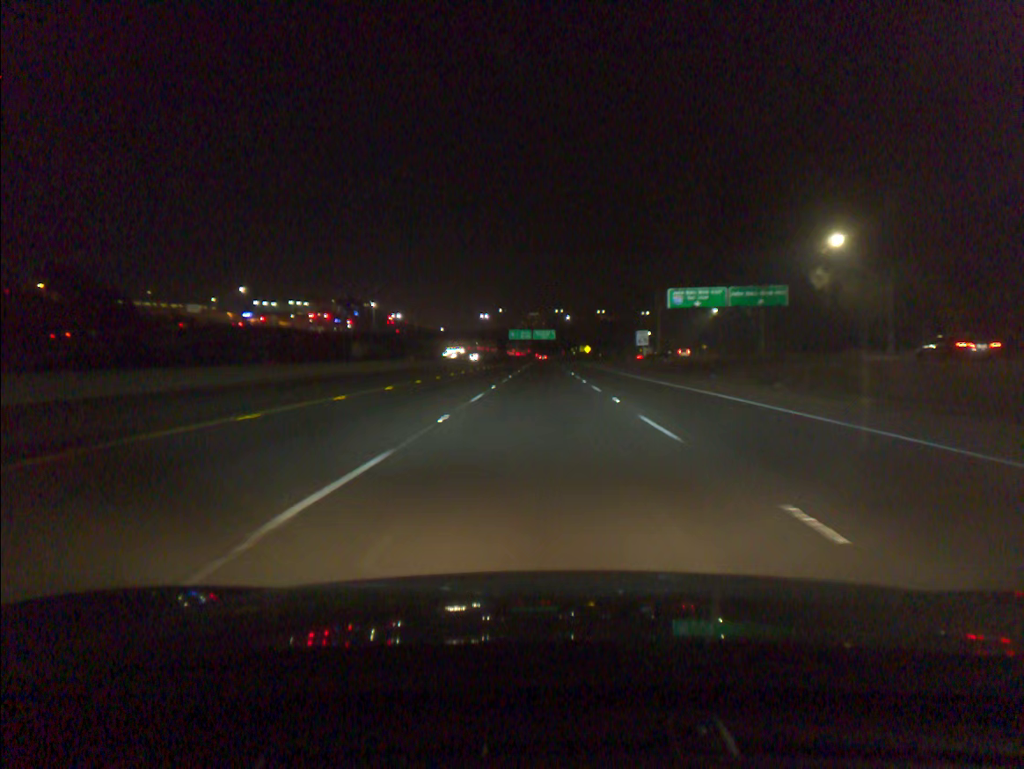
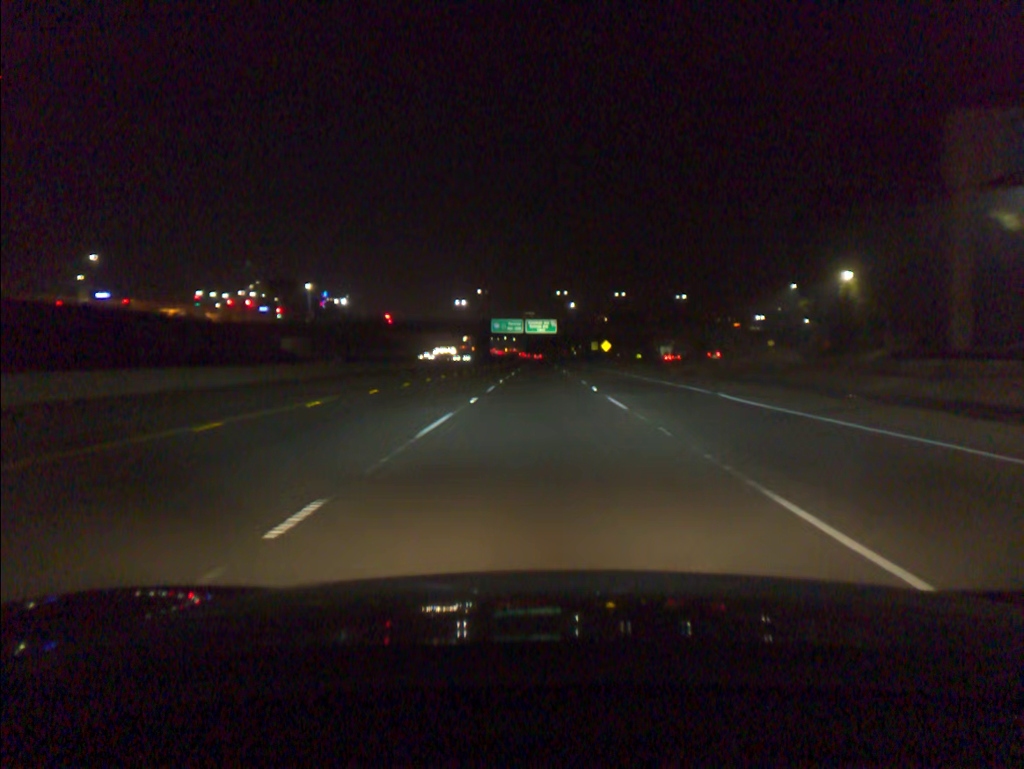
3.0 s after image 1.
(0.0, +67.8) m; 0°
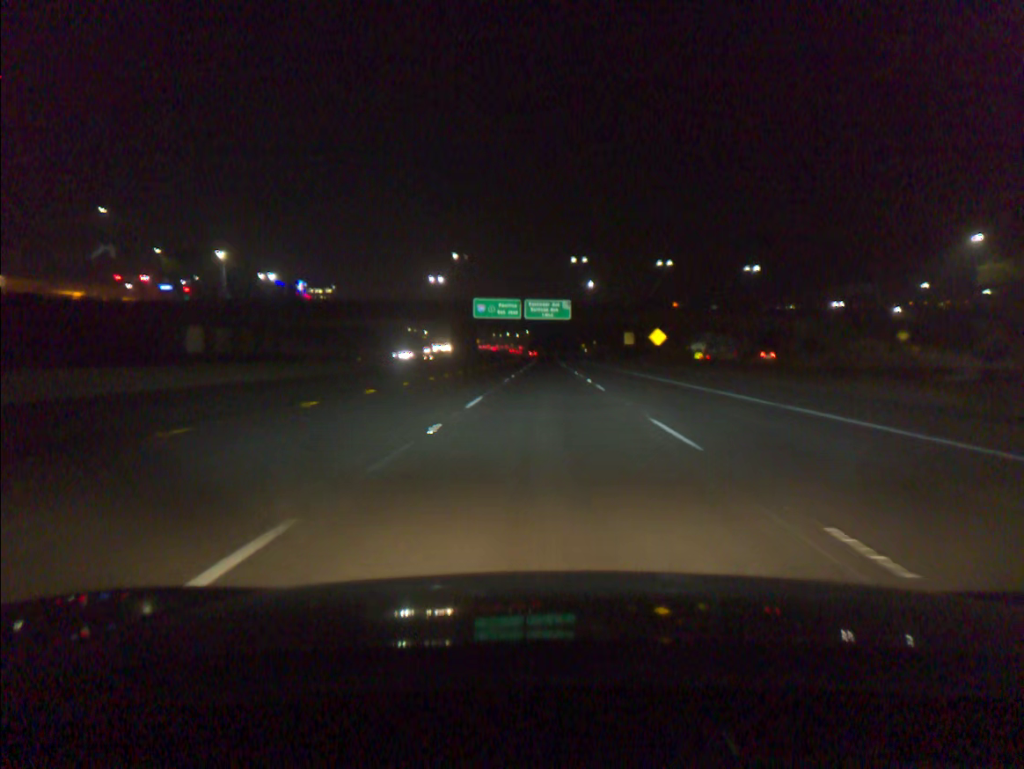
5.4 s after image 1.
(-0.2, +54.1) m; -1°
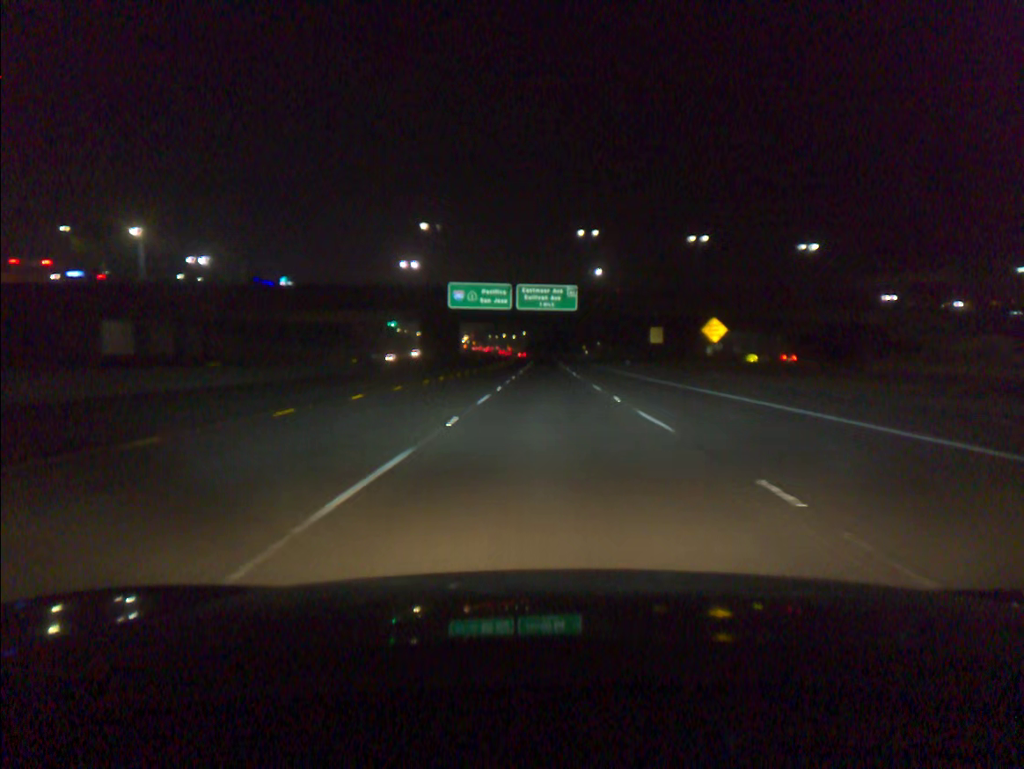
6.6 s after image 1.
(0.0, +27.5) m; 0°
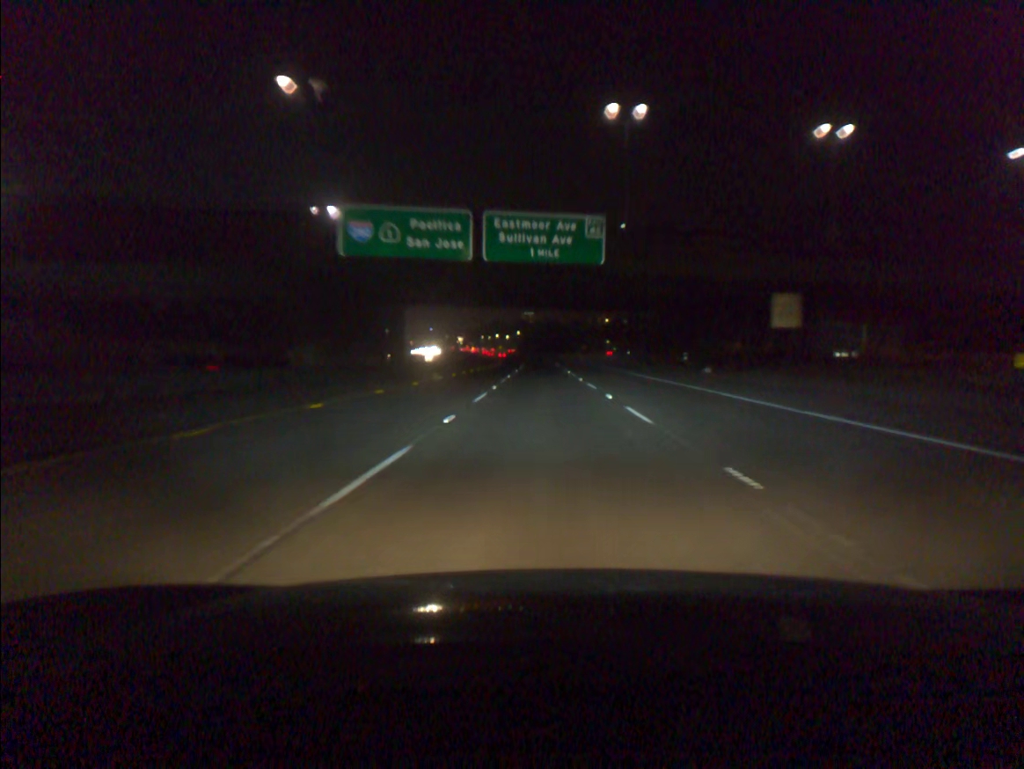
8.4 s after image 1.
(+0.2, +42.8) m; 0°
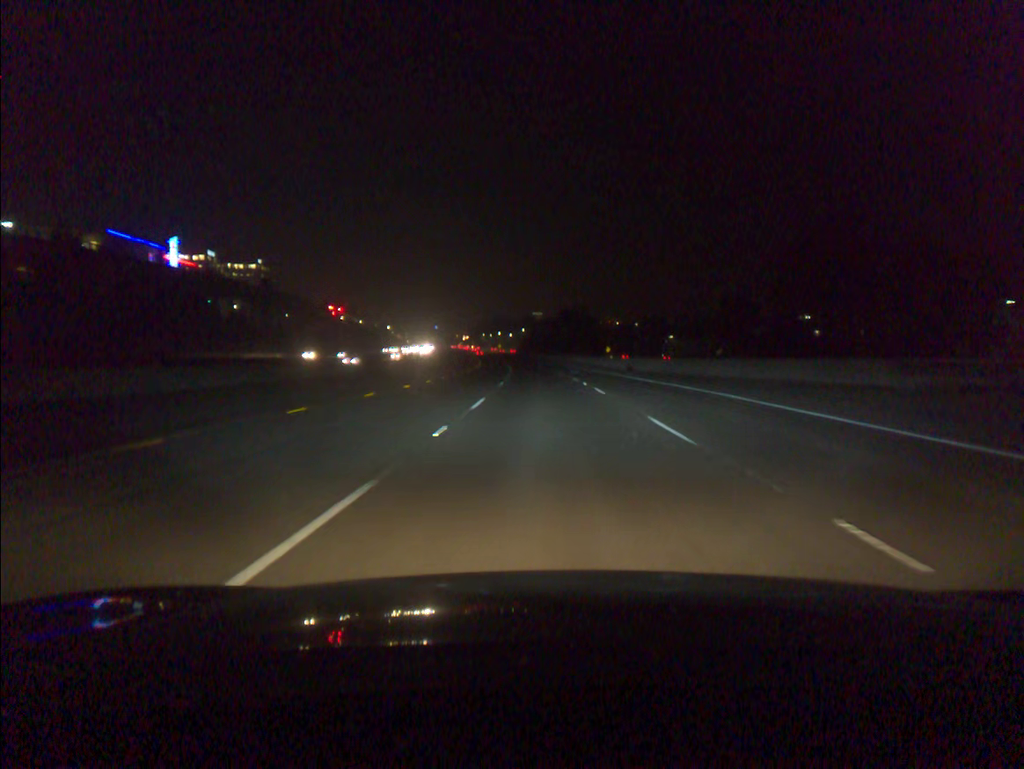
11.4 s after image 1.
(-0.3, +75.0) m; -1°
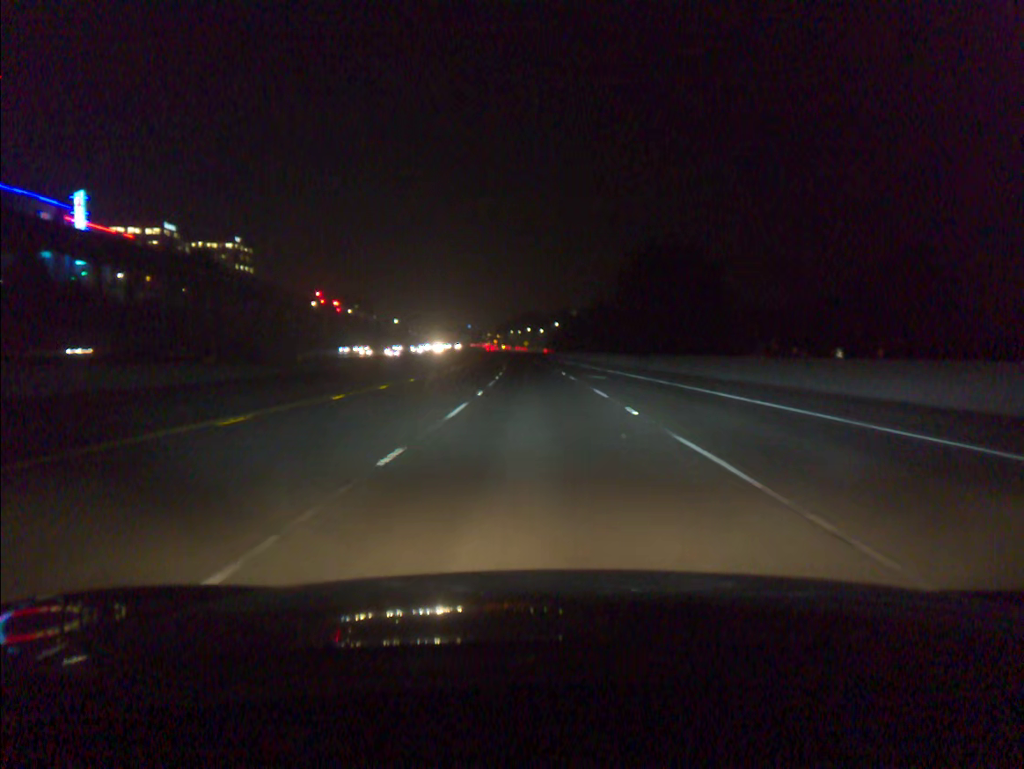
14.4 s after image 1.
(-1.3, +75.6) m; -3°
